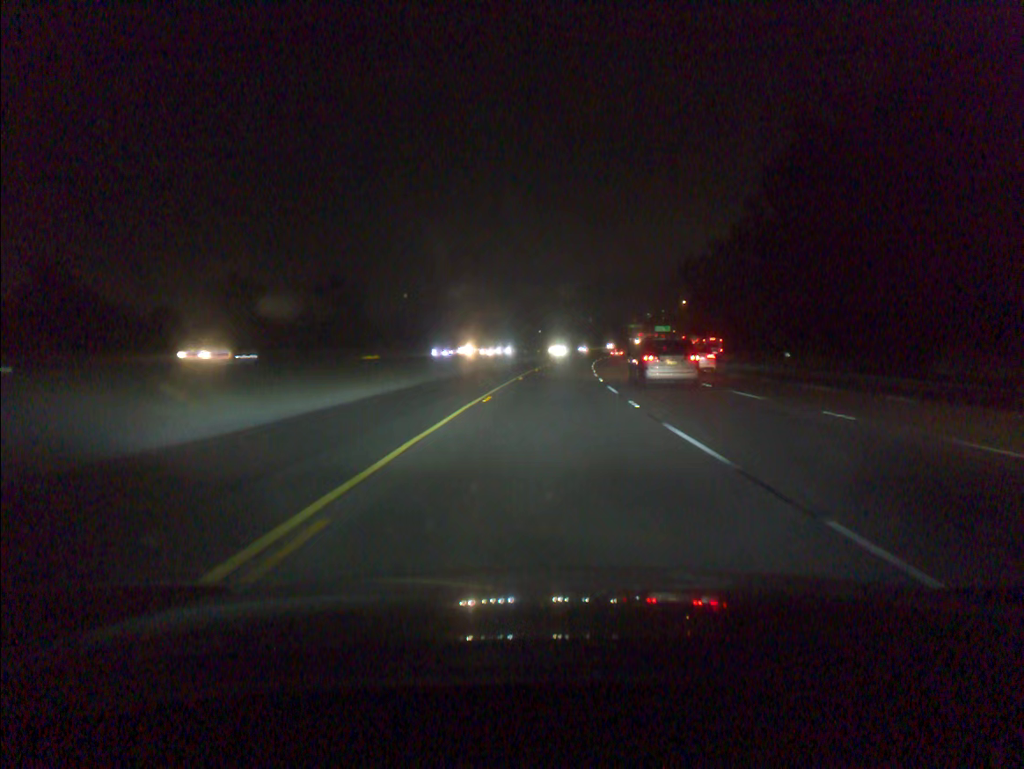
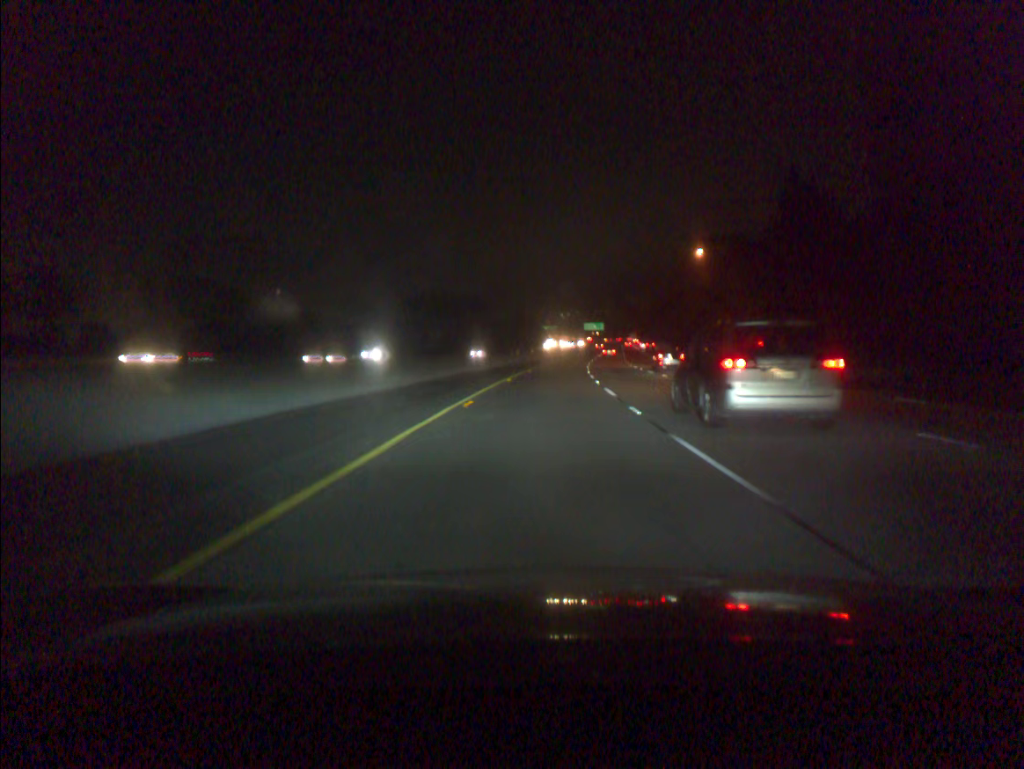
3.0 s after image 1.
(+6.5, +103.7) m; +7°
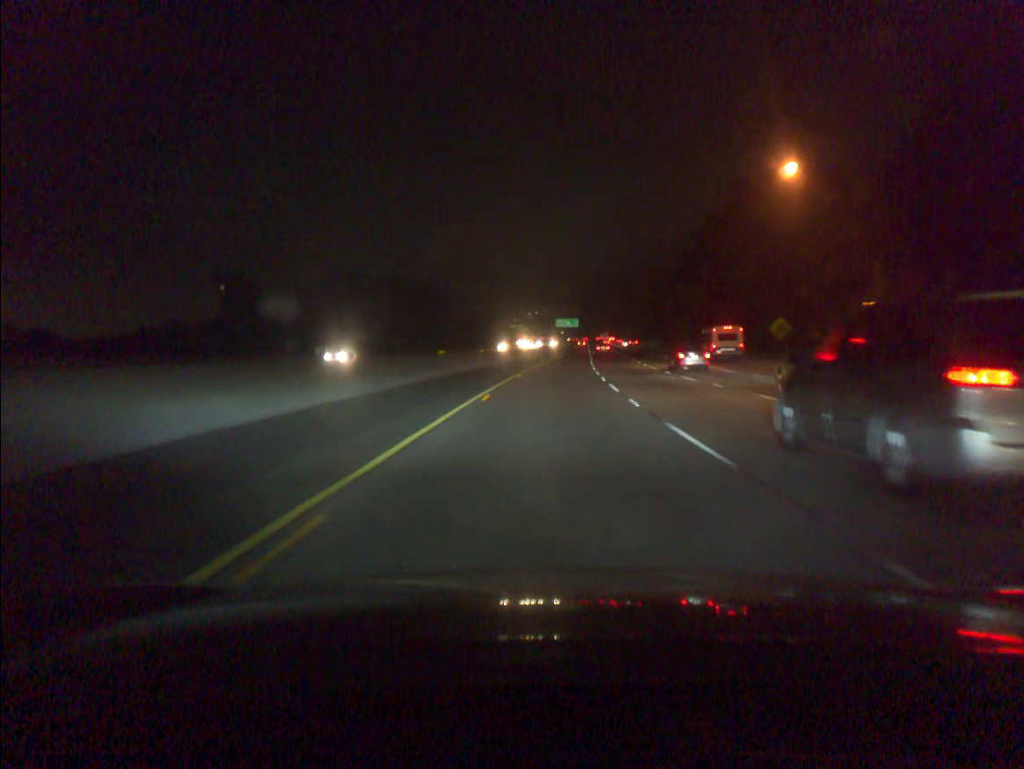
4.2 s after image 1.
(+0.8, +42.0) m; +2°
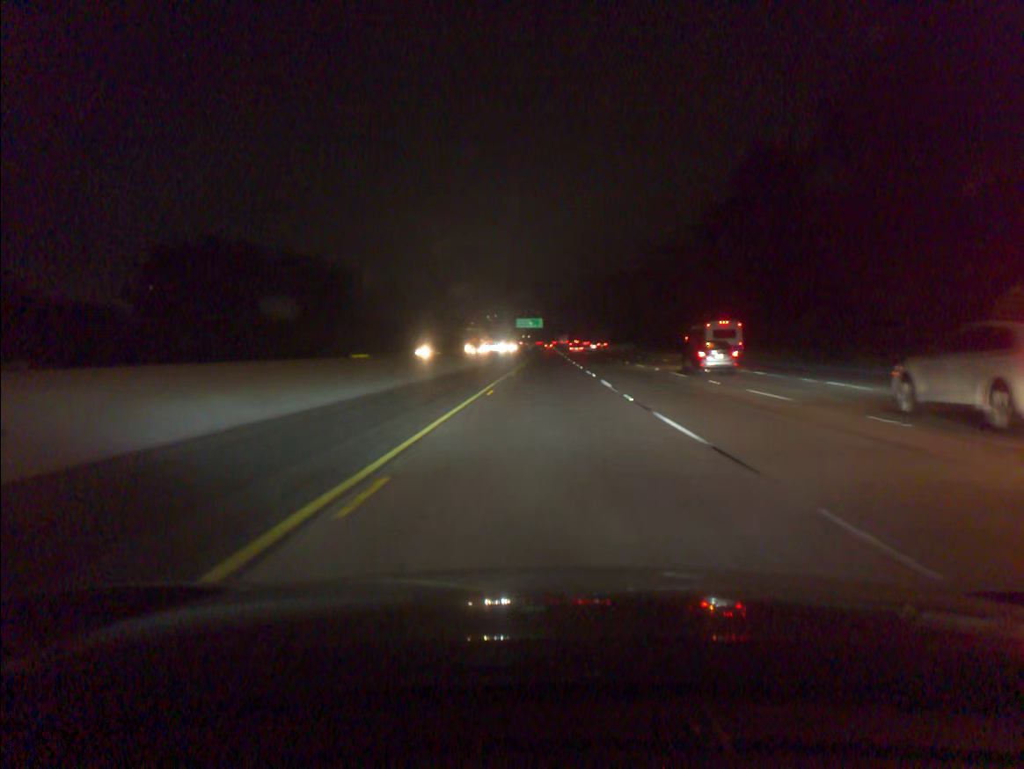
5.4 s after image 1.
(+1.1, +42.2) m; +3°
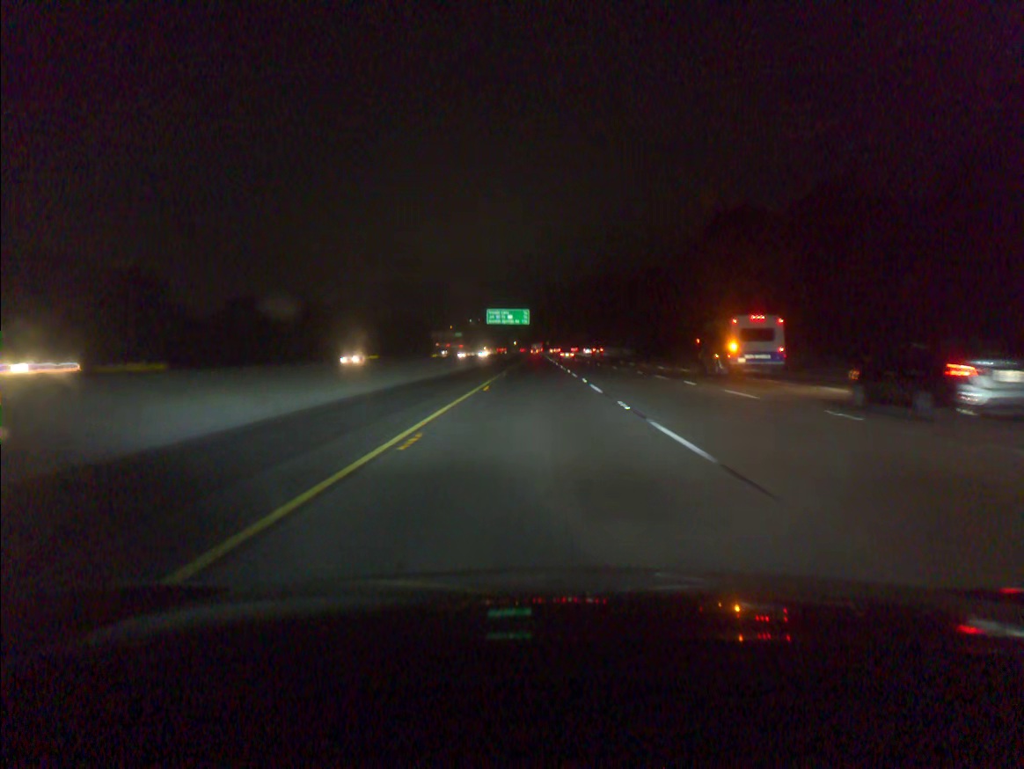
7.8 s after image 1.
(+1.2, +84.2) m; +1°
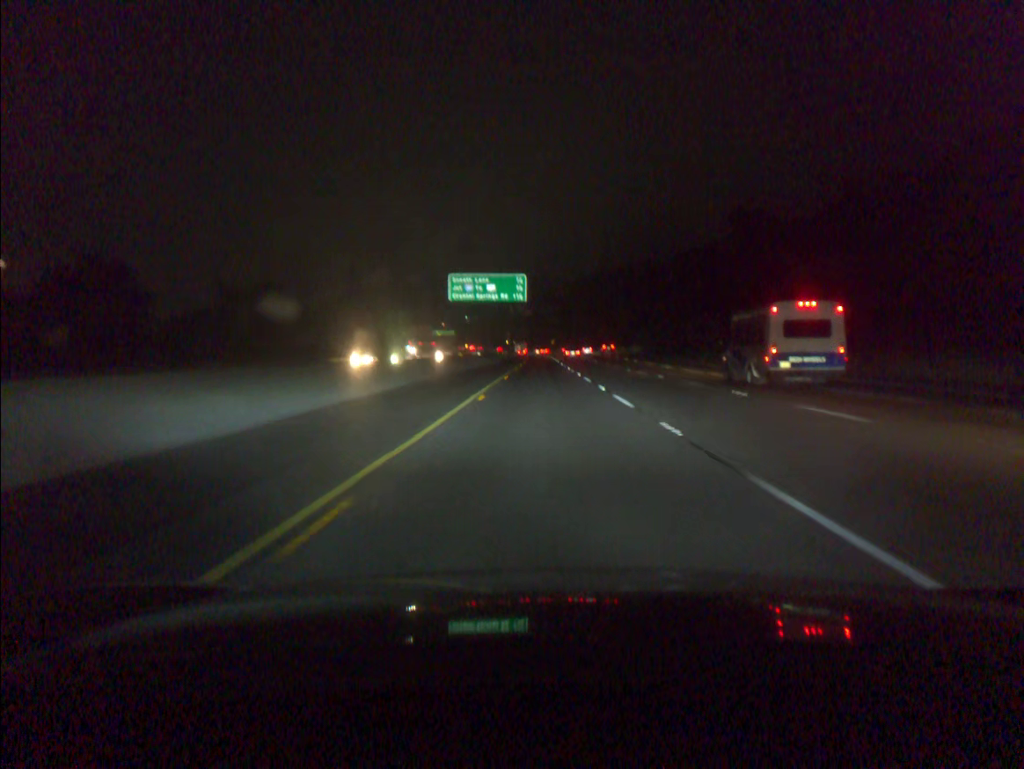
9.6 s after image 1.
(-0.2, +63.0) m; 0°
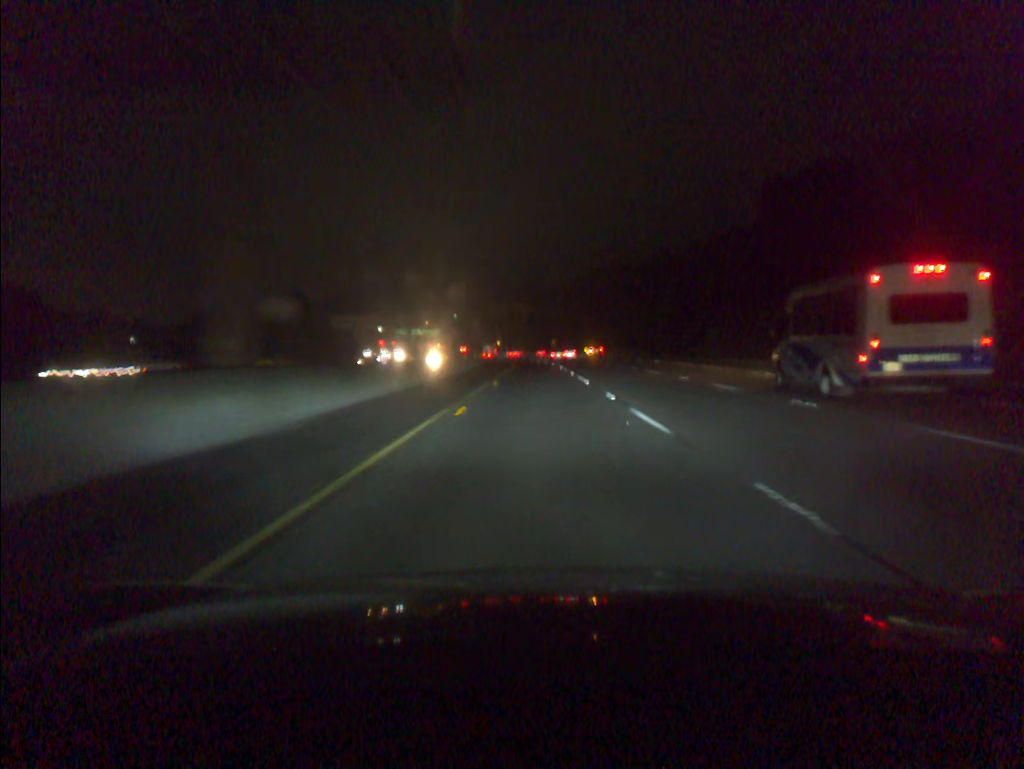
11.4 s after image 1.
(+0.2, +62.9) m; 0°
